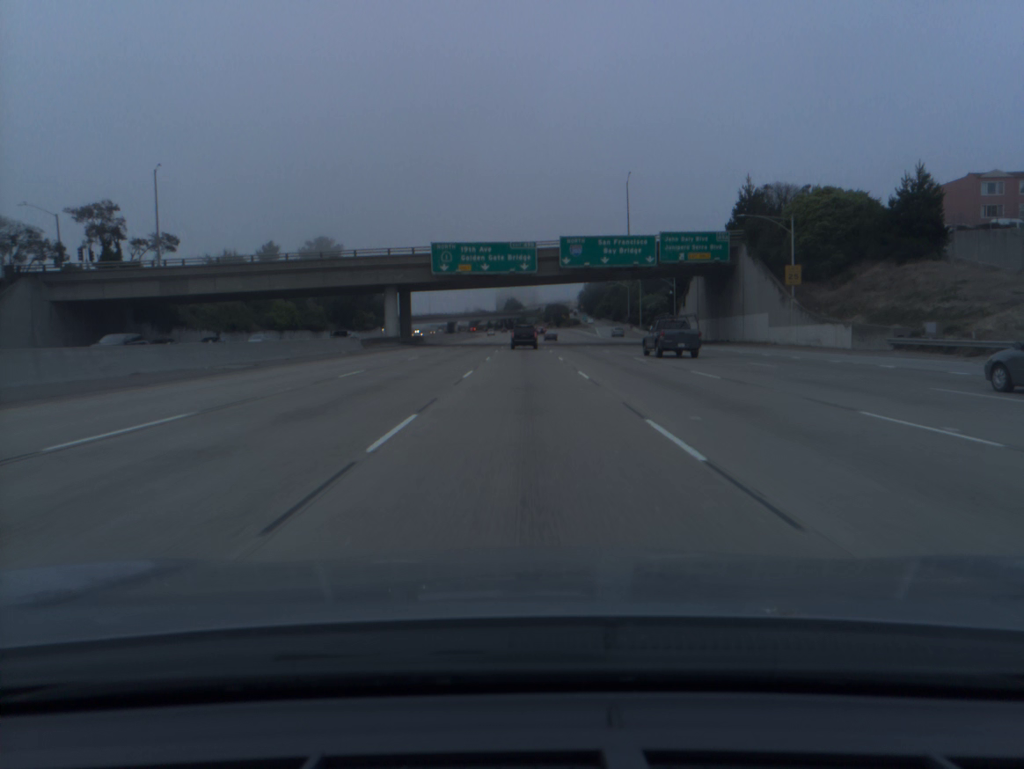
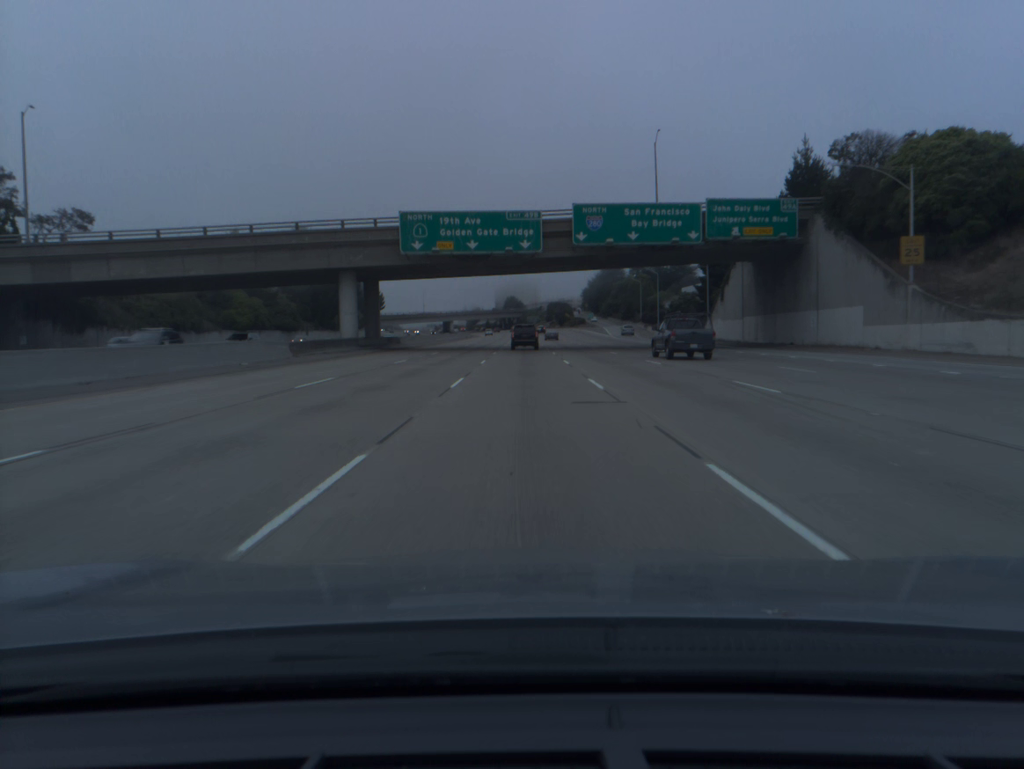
(0.0, +18.3) m; 0°
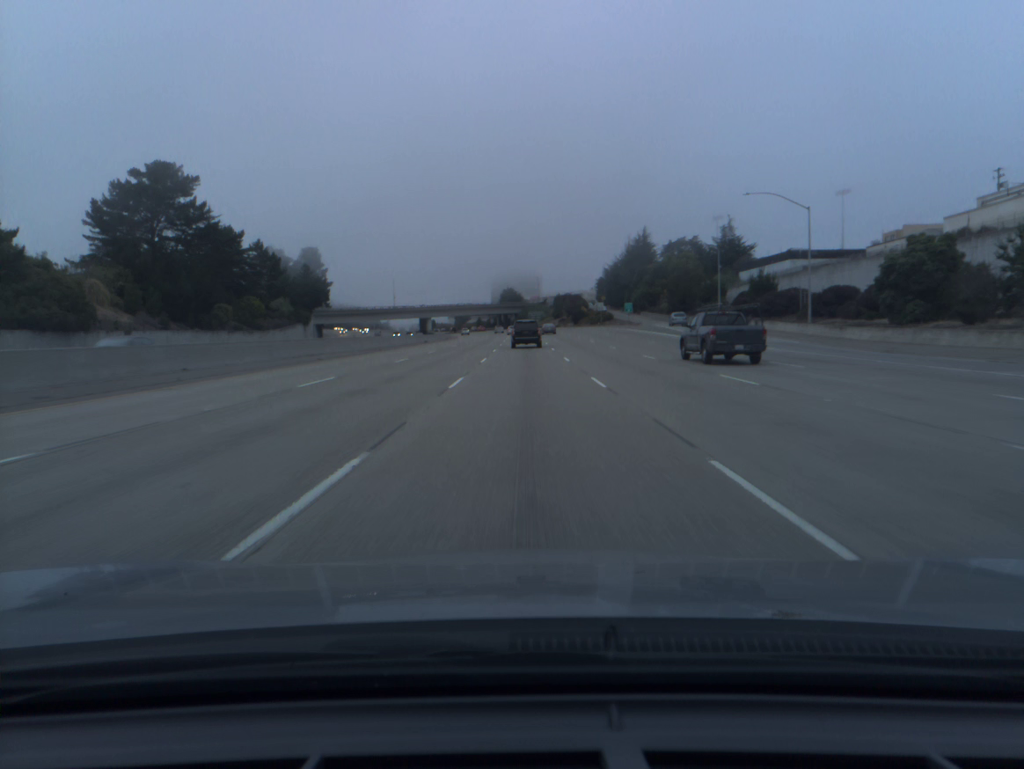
(-0.1, +71.4) m; 0°
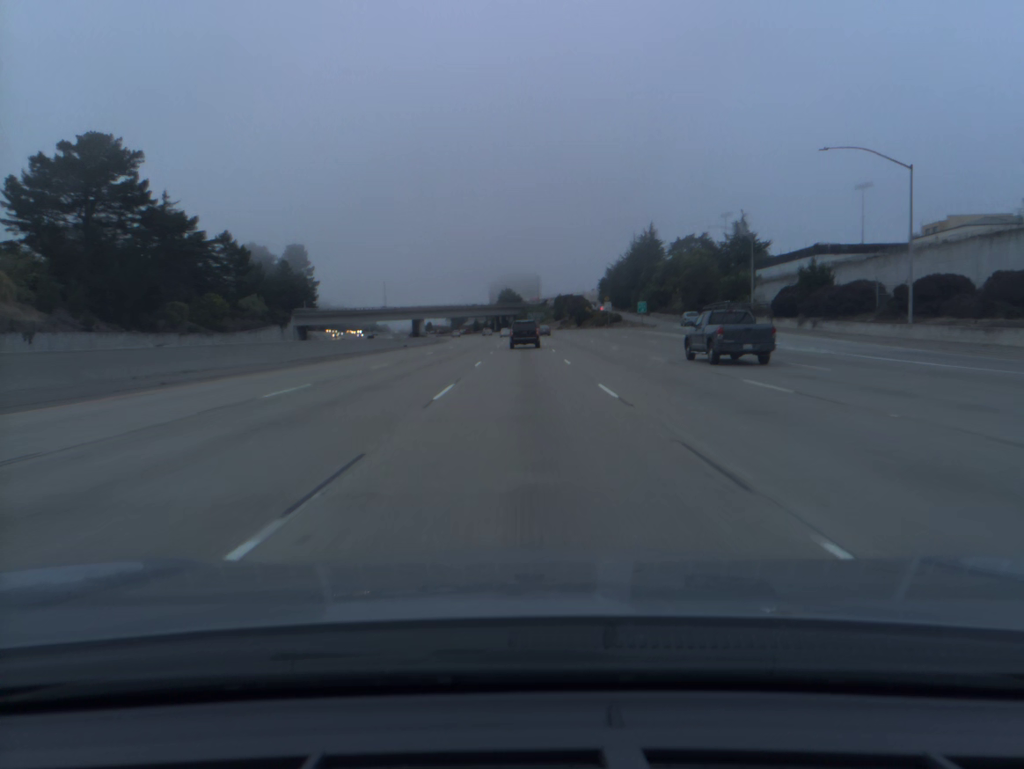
(0.0, +17.4) m; 0°
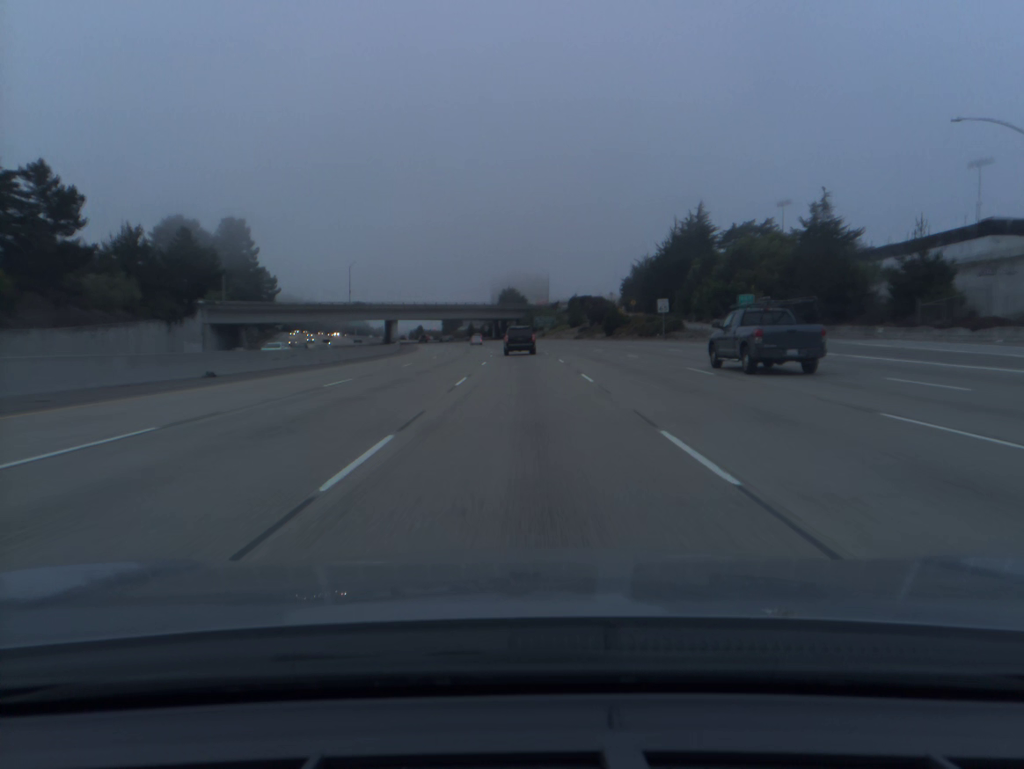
(-0.2, +51.5) m; 0°
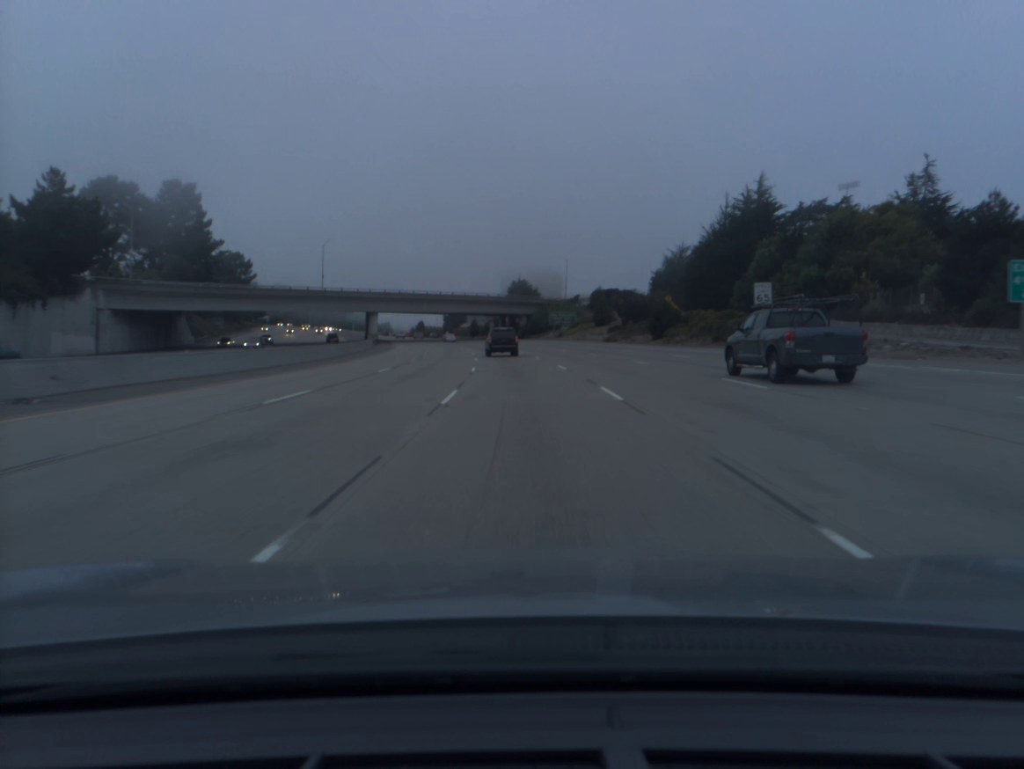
(-0.1, +33.8) m; -1°
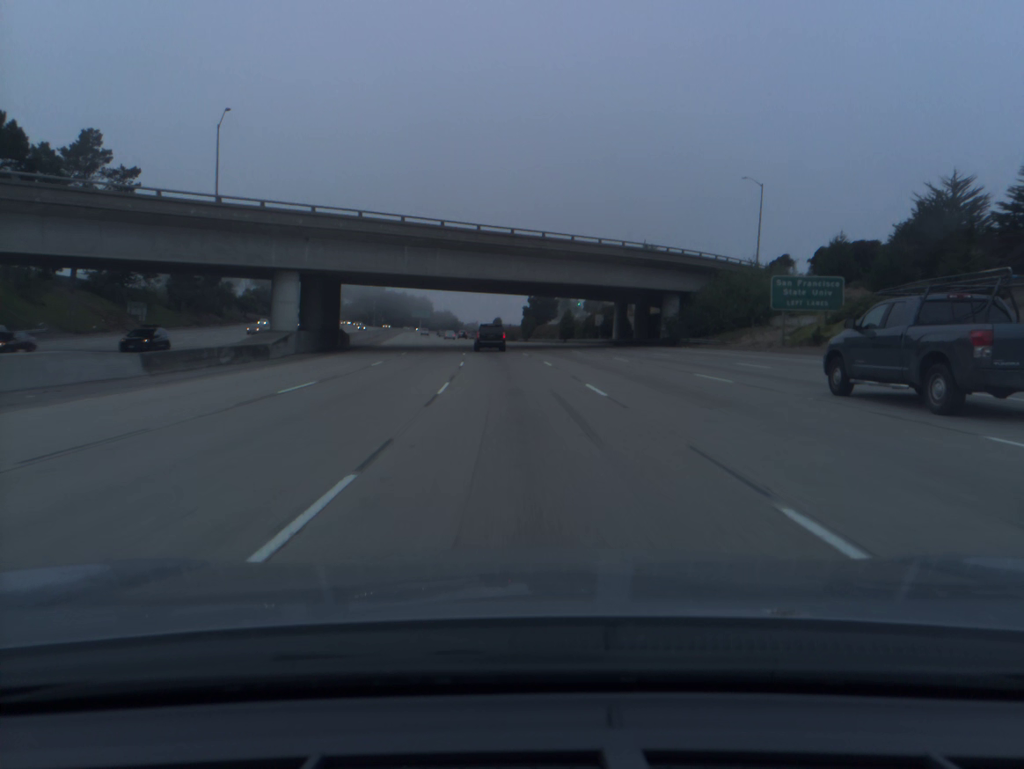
(-4.4, +84.2) m; -7°
